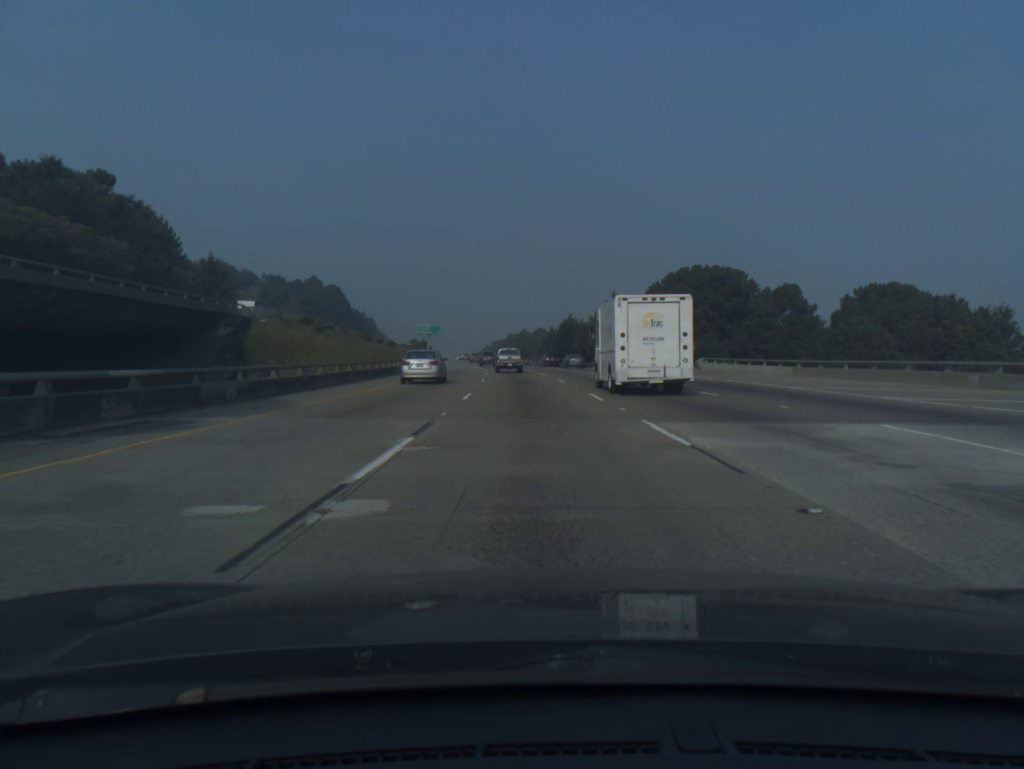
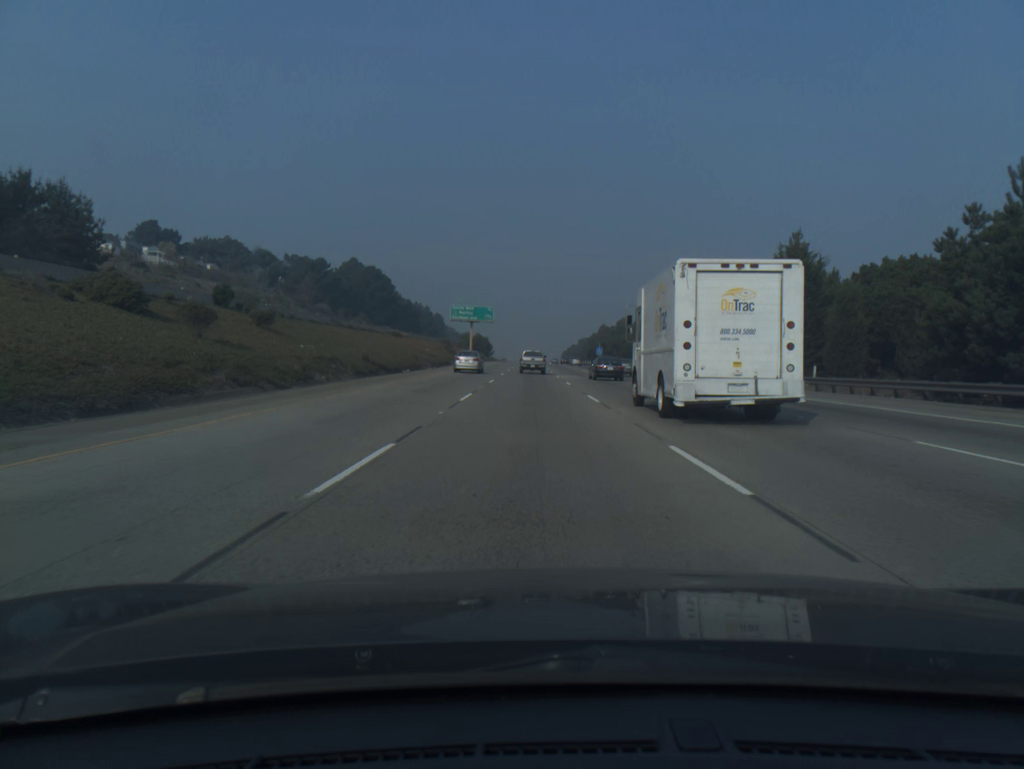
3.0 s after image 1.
(-4.5, +82.8) m; -6°
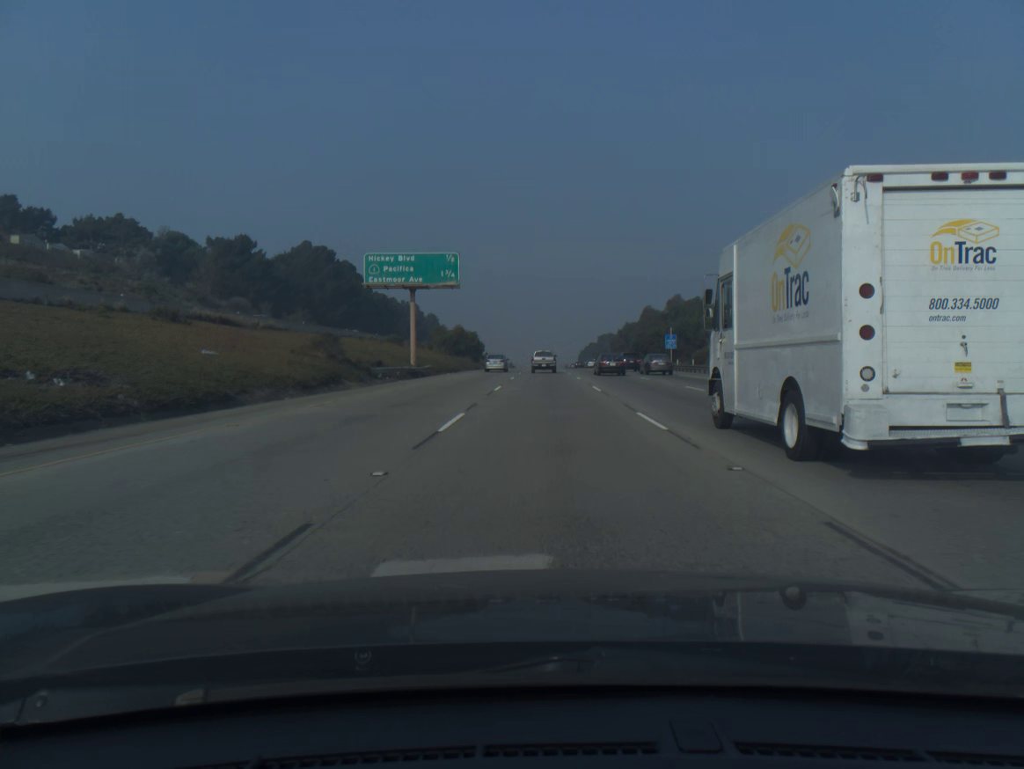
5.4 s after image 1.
(-1.1, +66.7) m; -1°
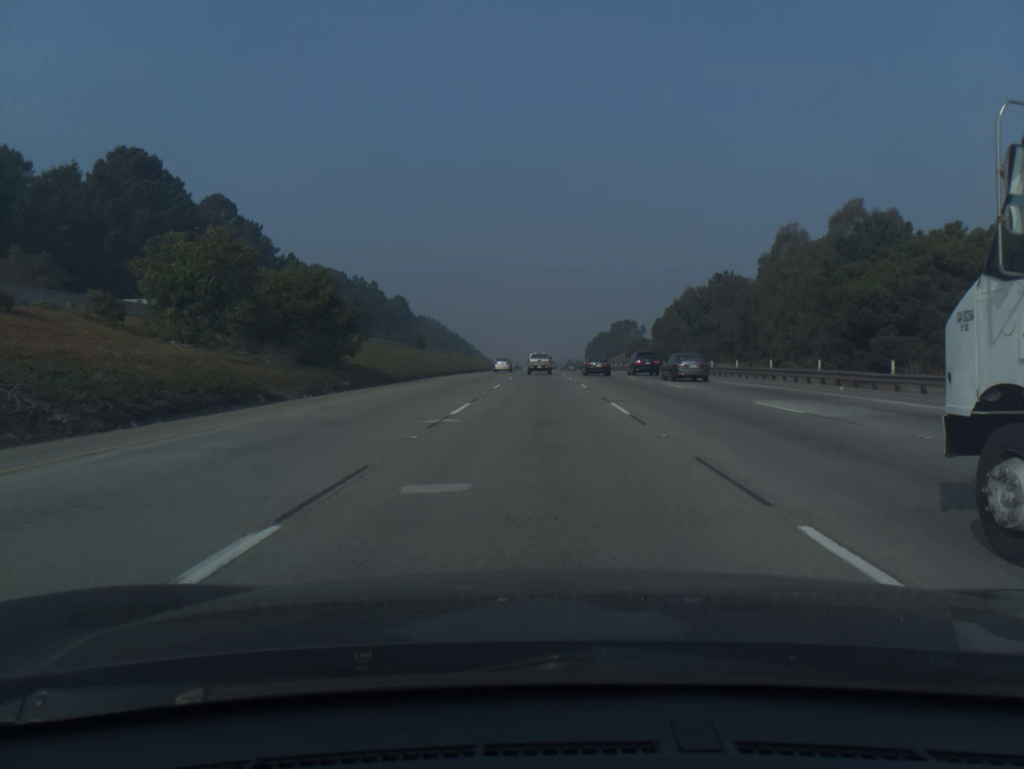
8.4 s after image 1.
(+0.3, +84.2) m; 0°
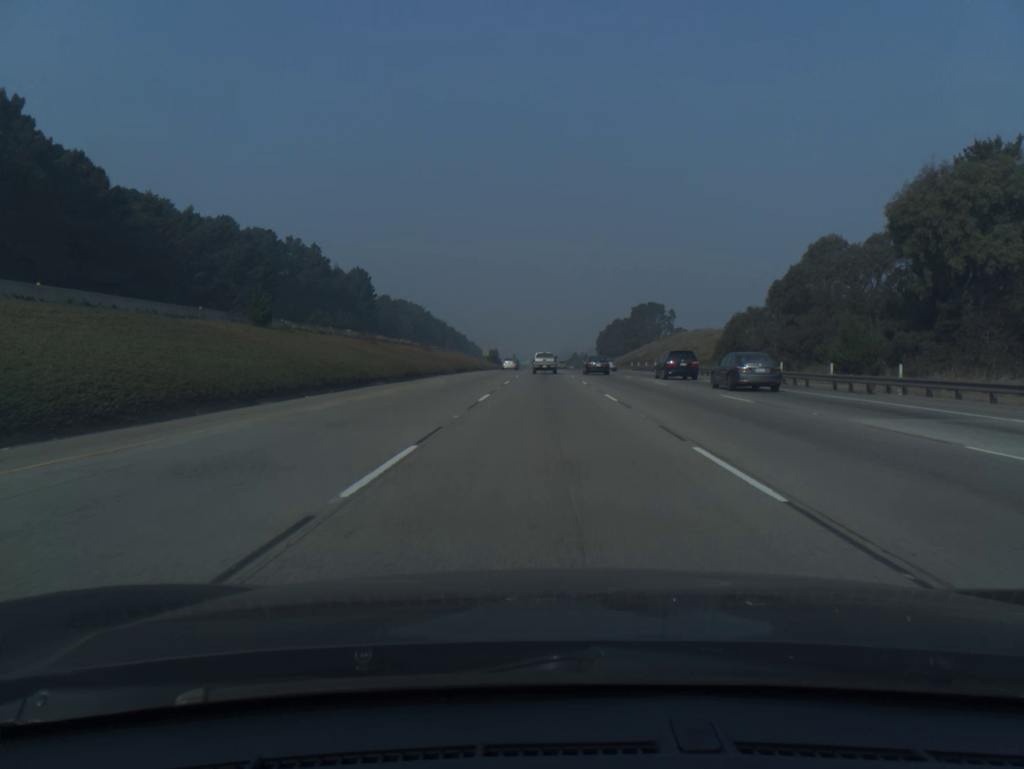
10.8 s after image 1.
(-0.2, +68.0) m; 0°
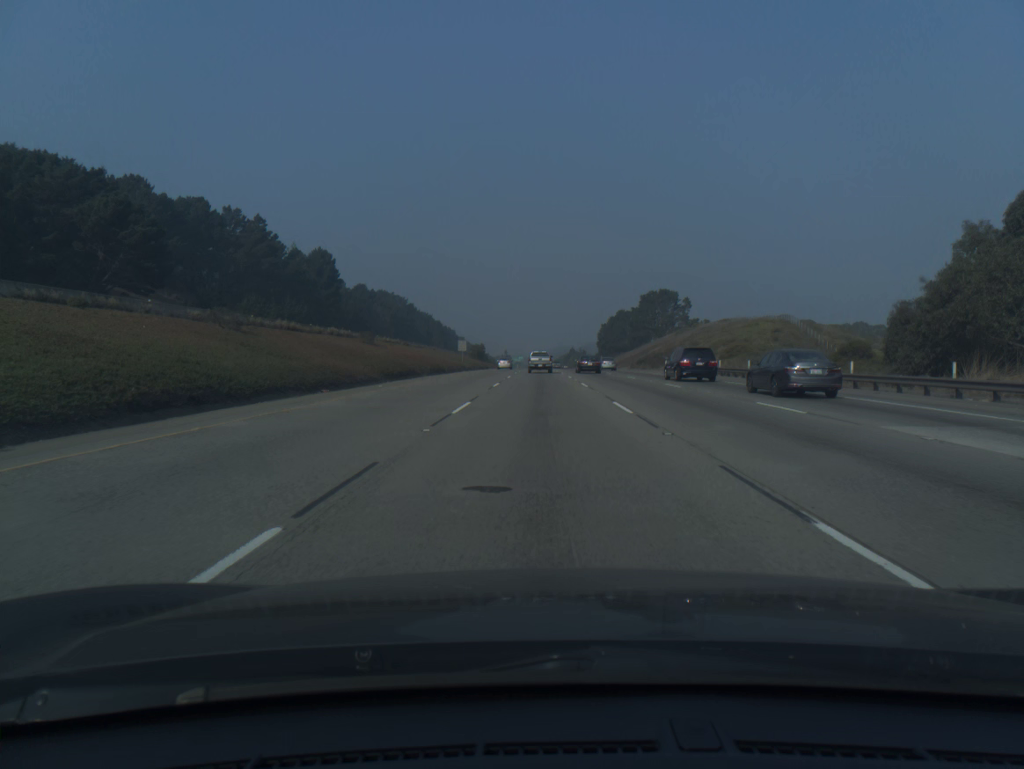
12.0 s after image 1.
(+0.1, +34.0) m; 0°
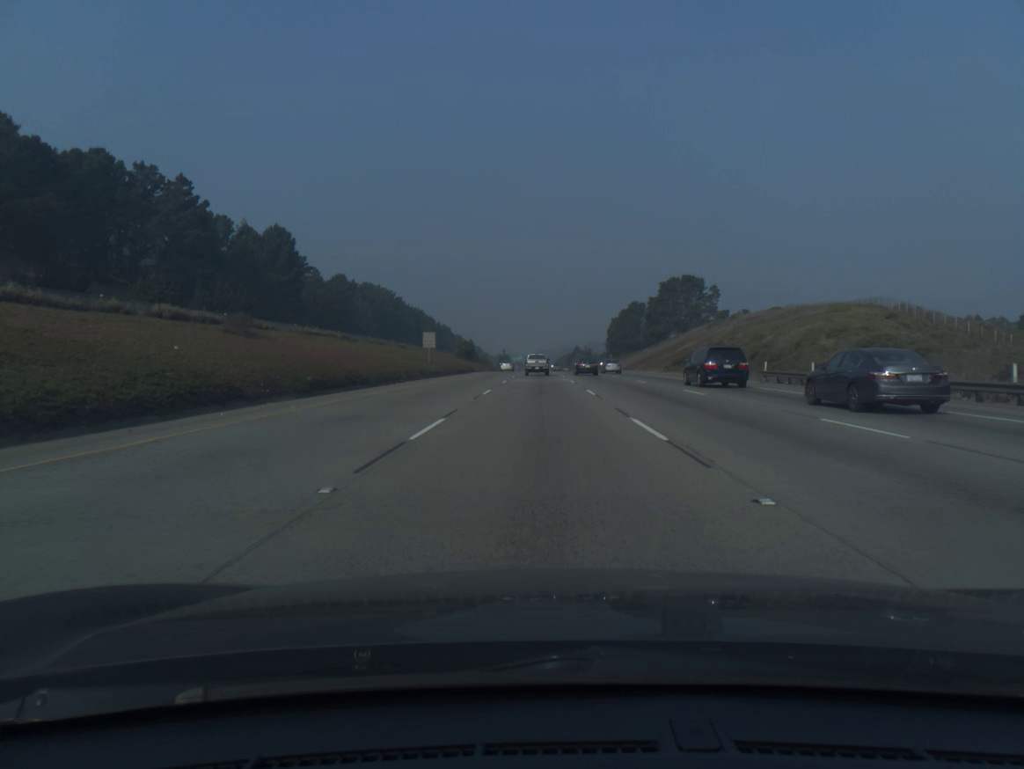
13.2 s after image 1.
(0.0, +34.1) m; 0°
